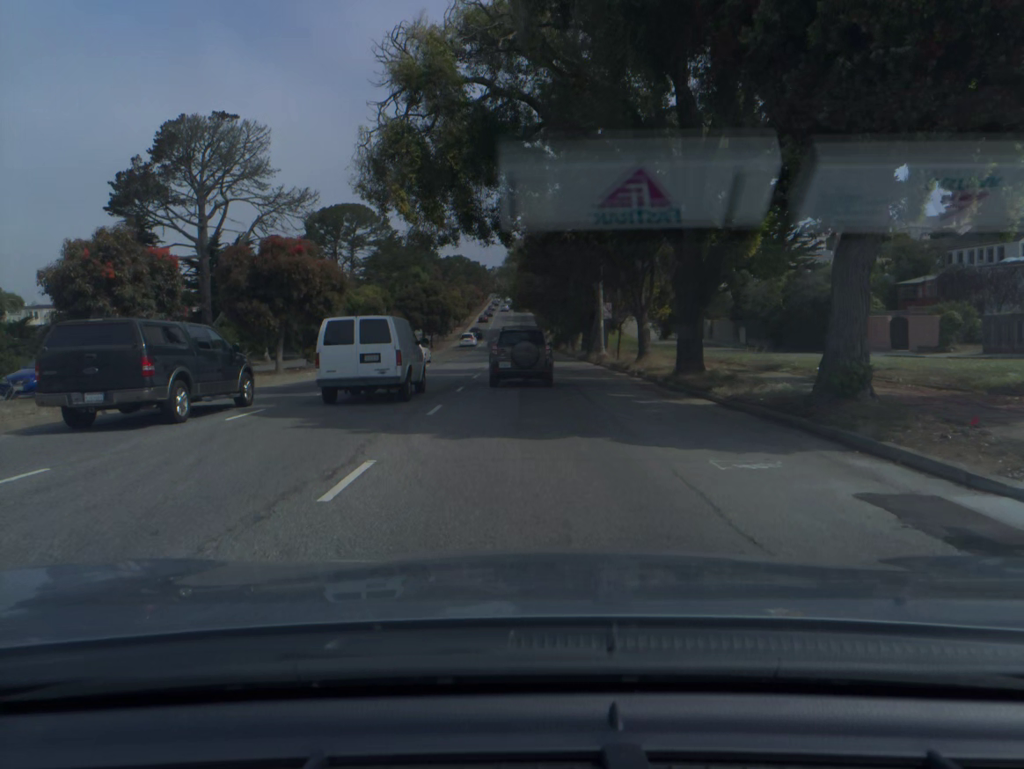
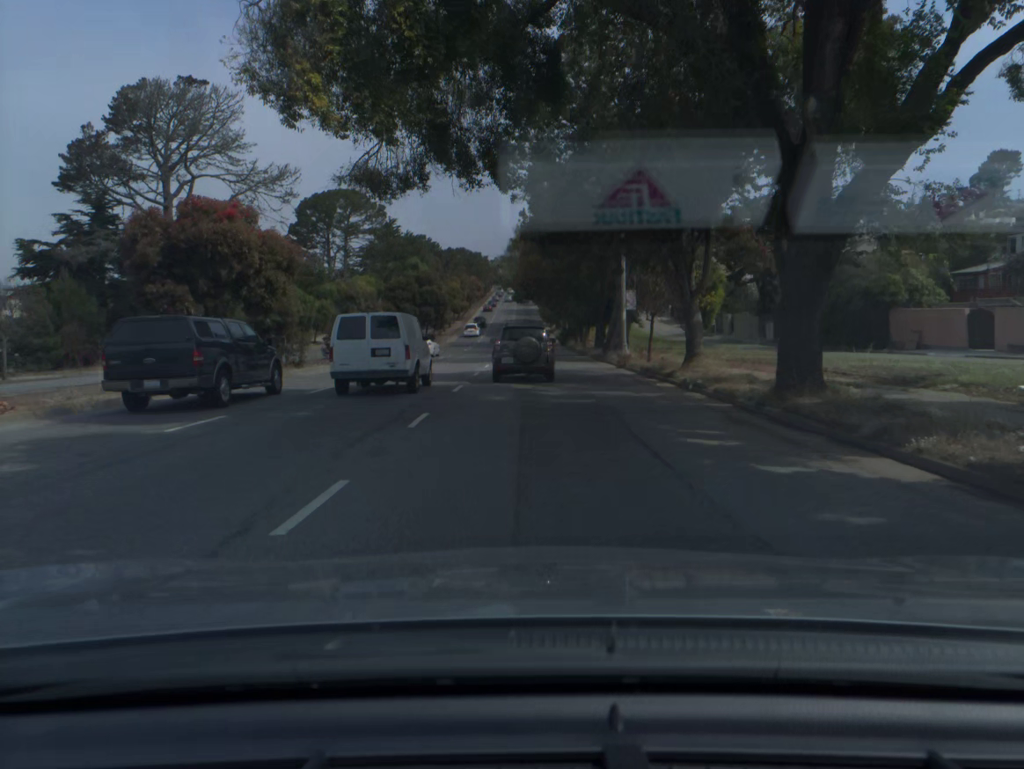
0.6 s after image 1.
(0.0, +8.9) m; 0°
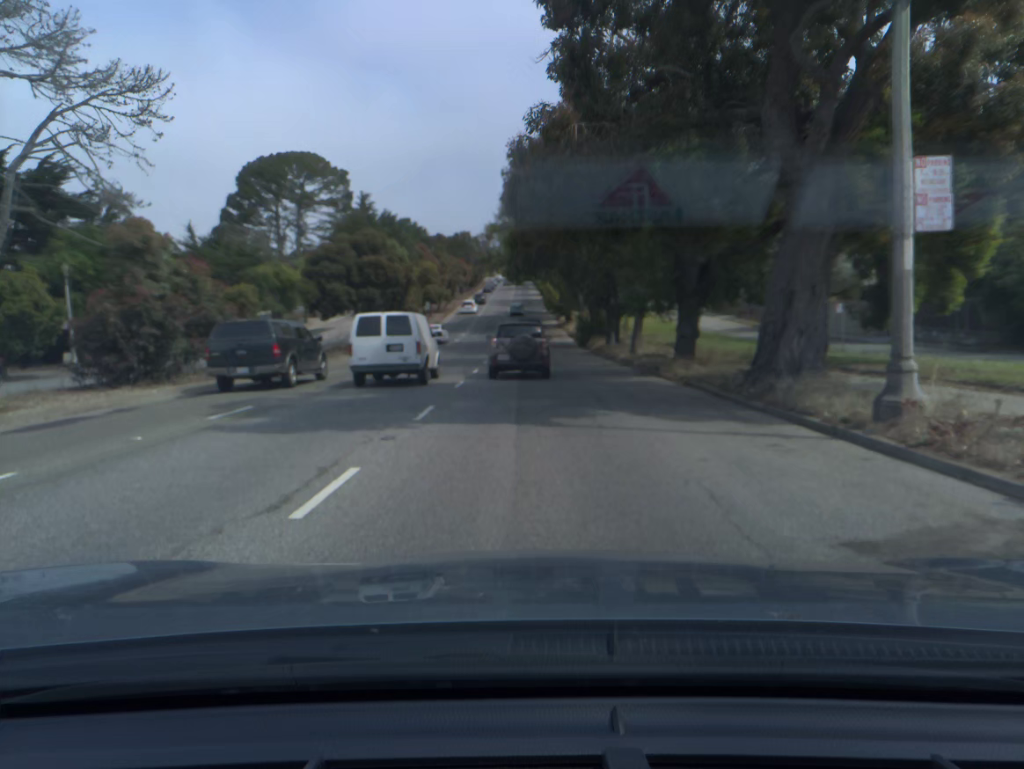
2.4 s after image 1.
(0.0, +27.9) m; 0°
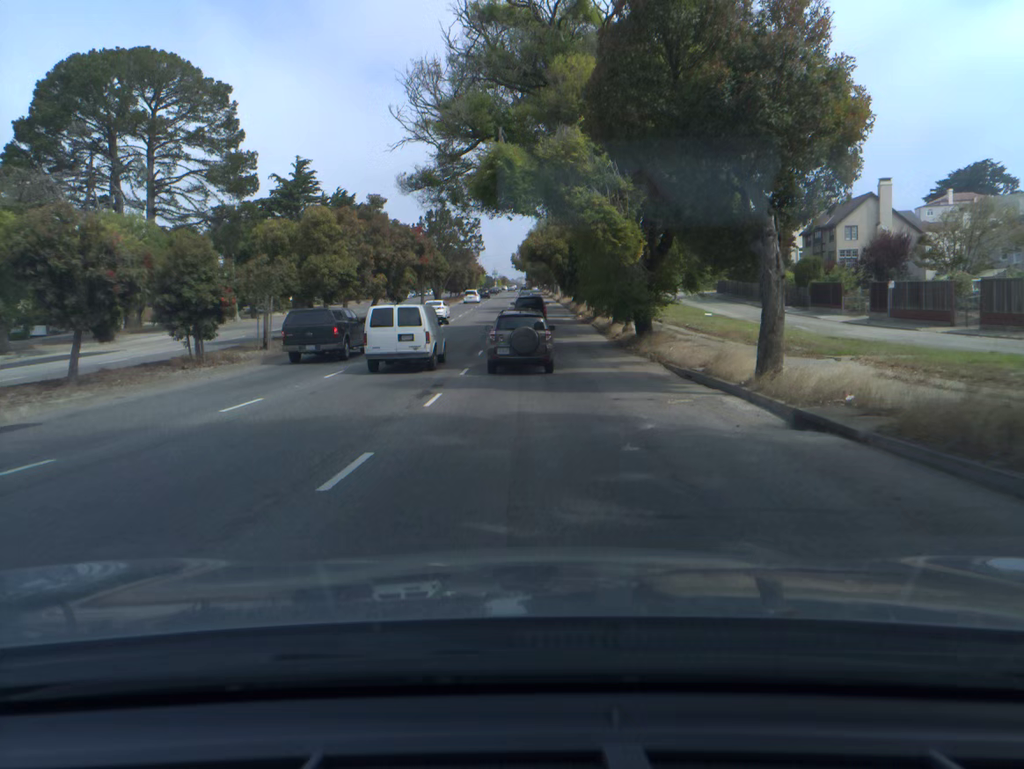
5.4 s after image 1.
(-0.1, +49.9) m; 0°
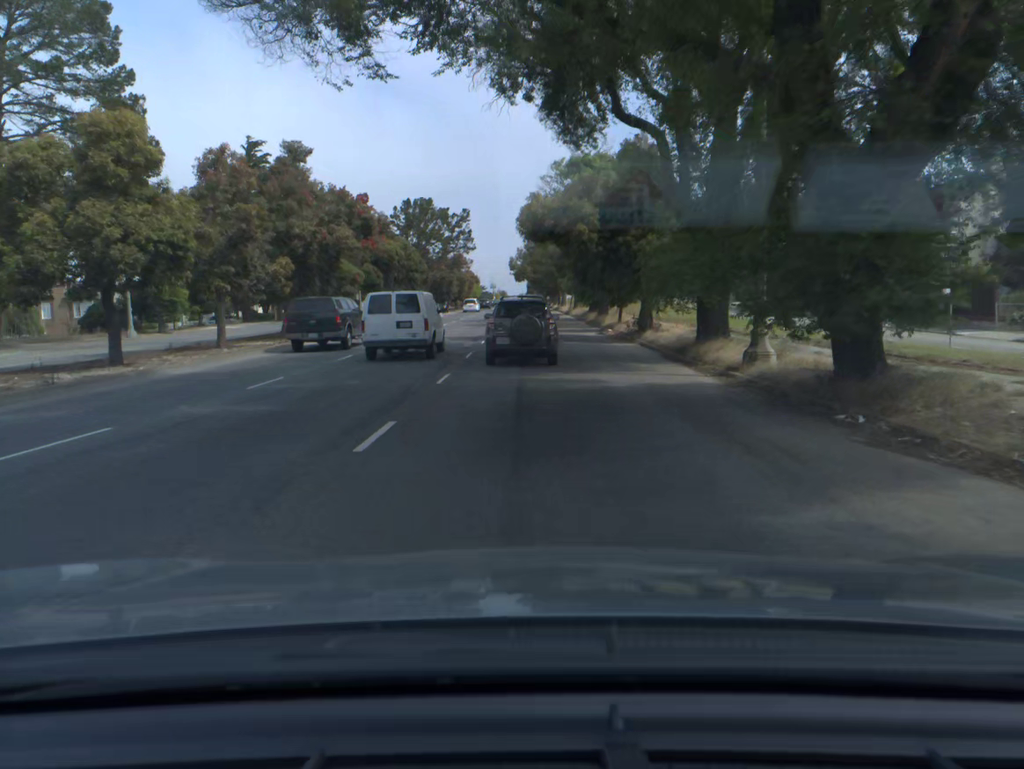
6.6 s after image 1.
(-0.1, +20.4) m; 0°
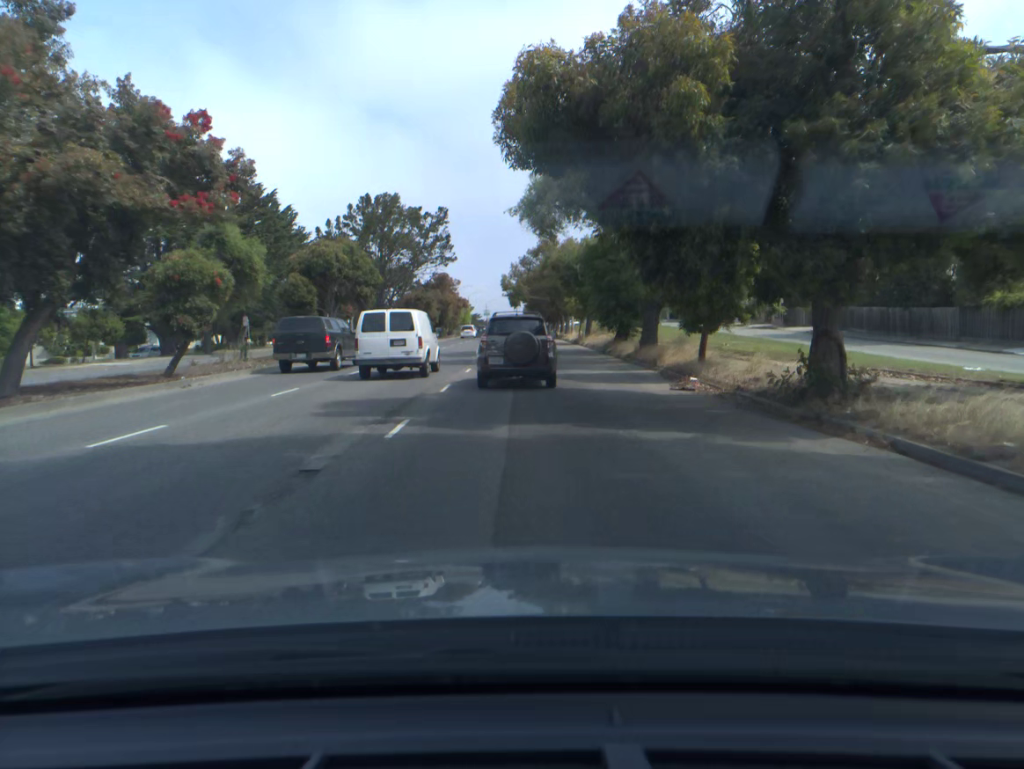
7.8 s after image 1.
(0.0, +19.9) m; 0°
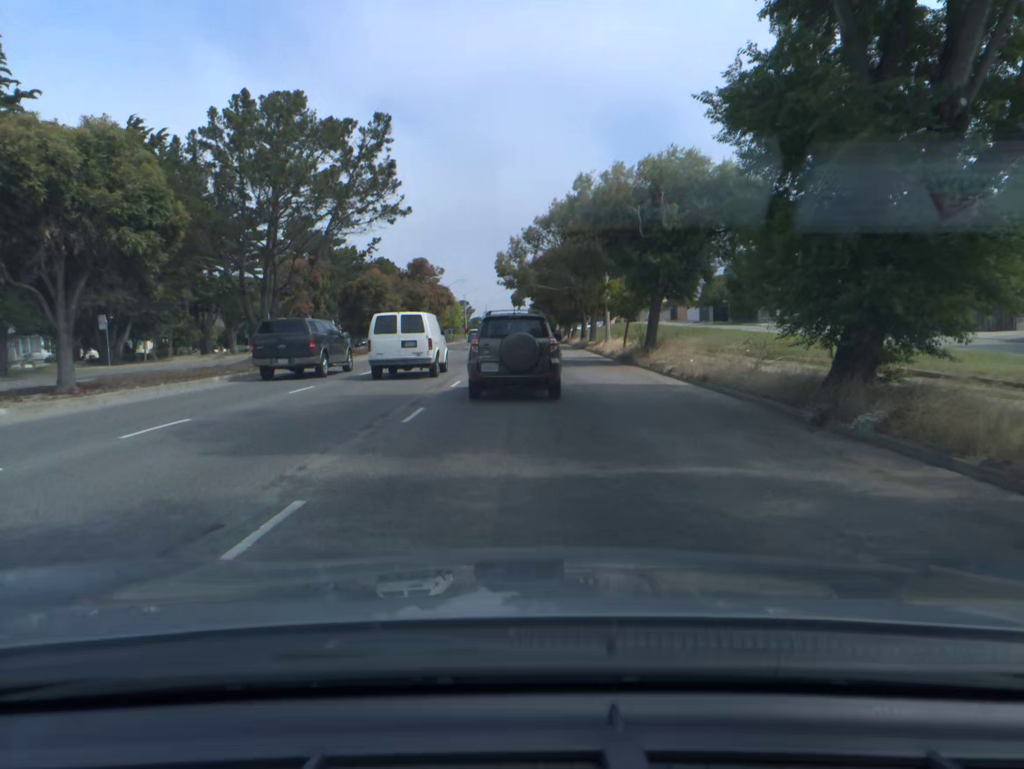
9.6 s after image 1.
(-0.1, +27.7) m; 0°
